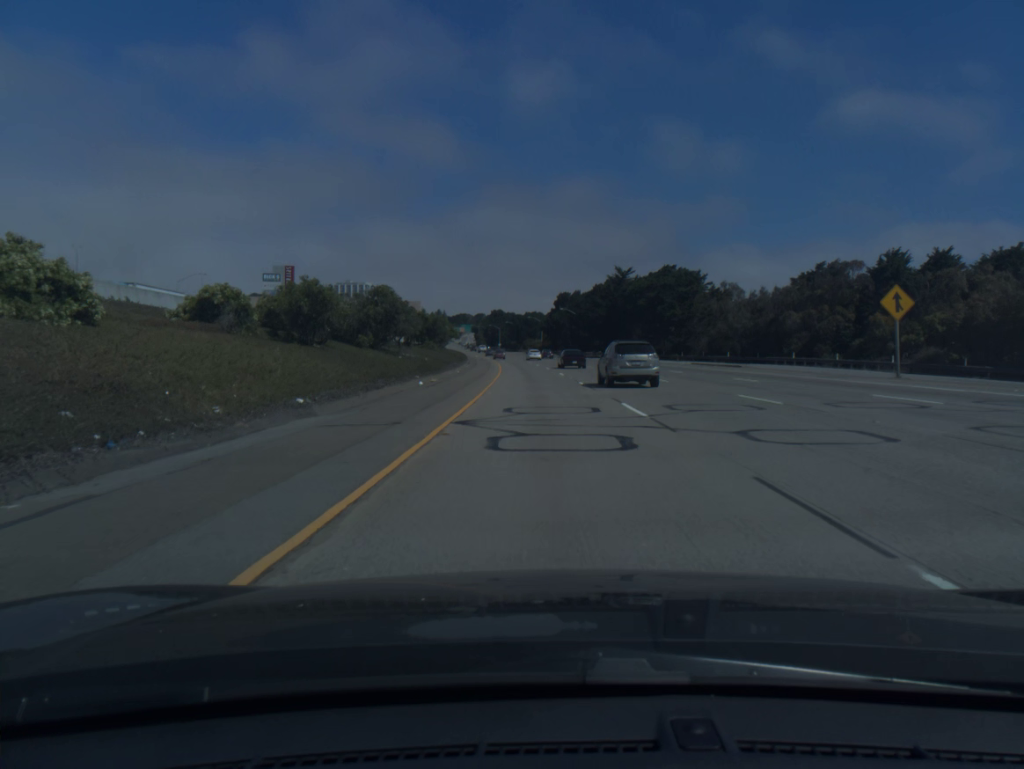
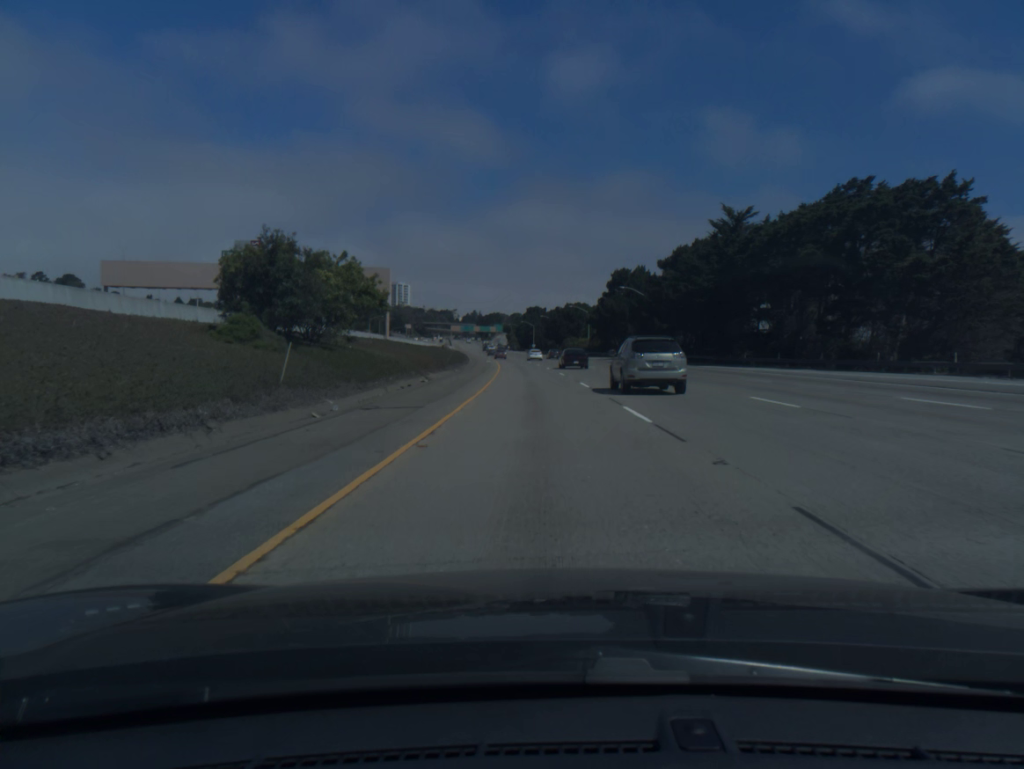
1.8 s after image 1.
(-1.4, +59.9) m; -3°
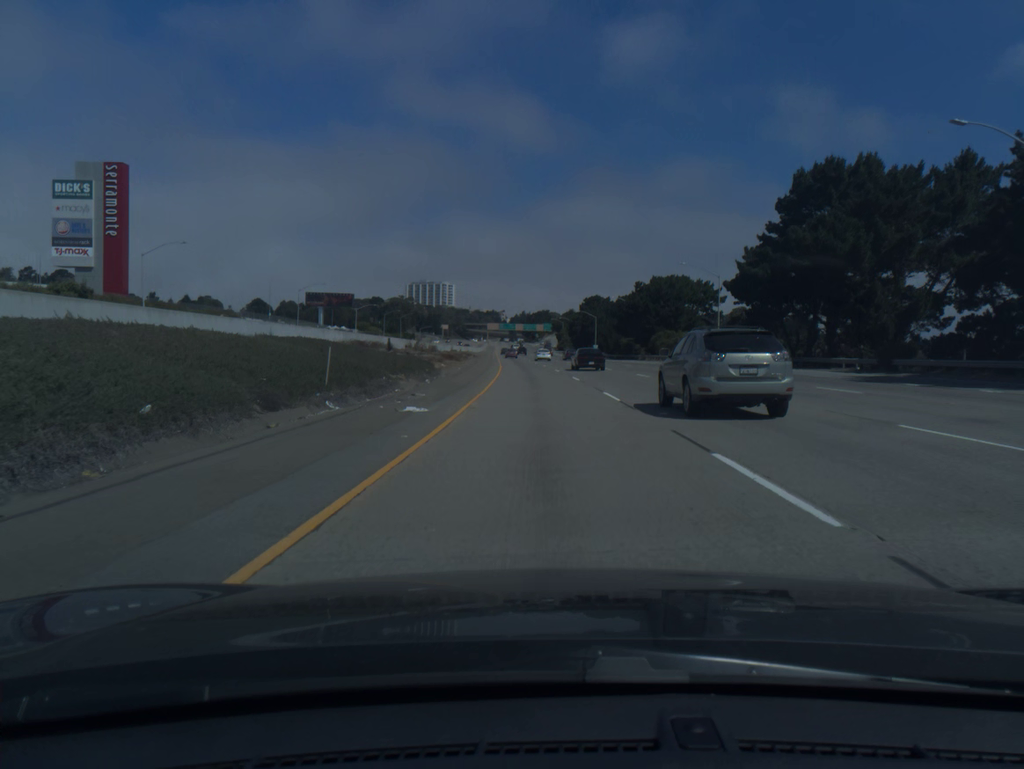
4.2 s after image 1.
(-2.8, +80.6) m; -4°
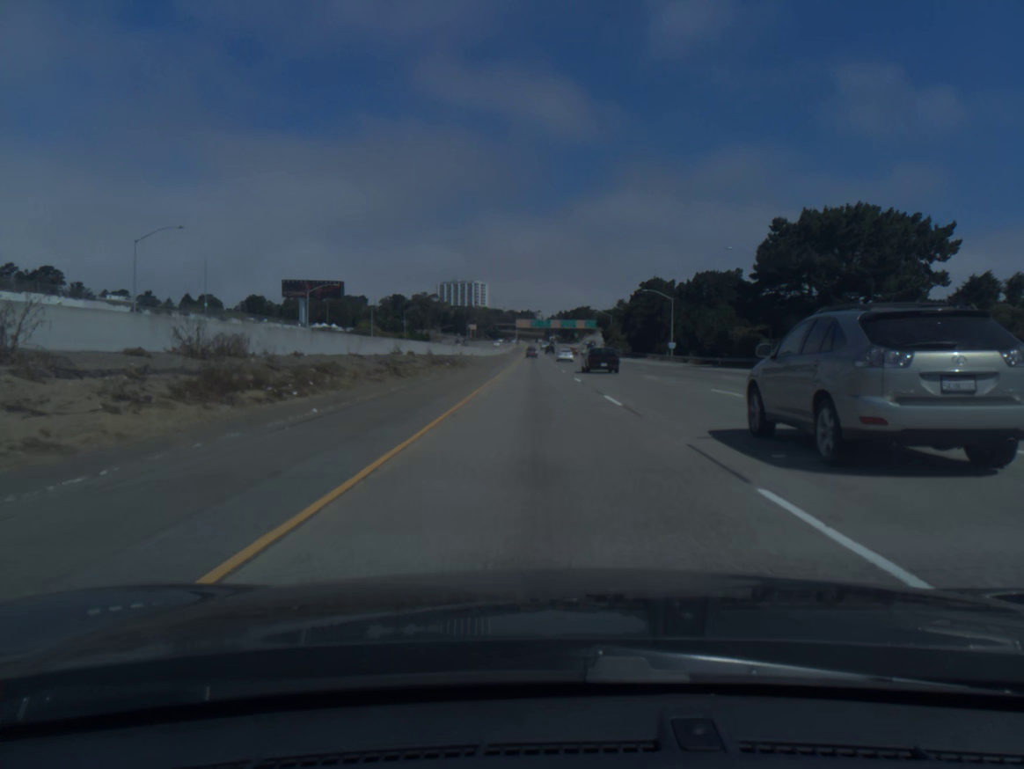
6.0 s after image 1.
(-1.4, +60.6) m; -3°
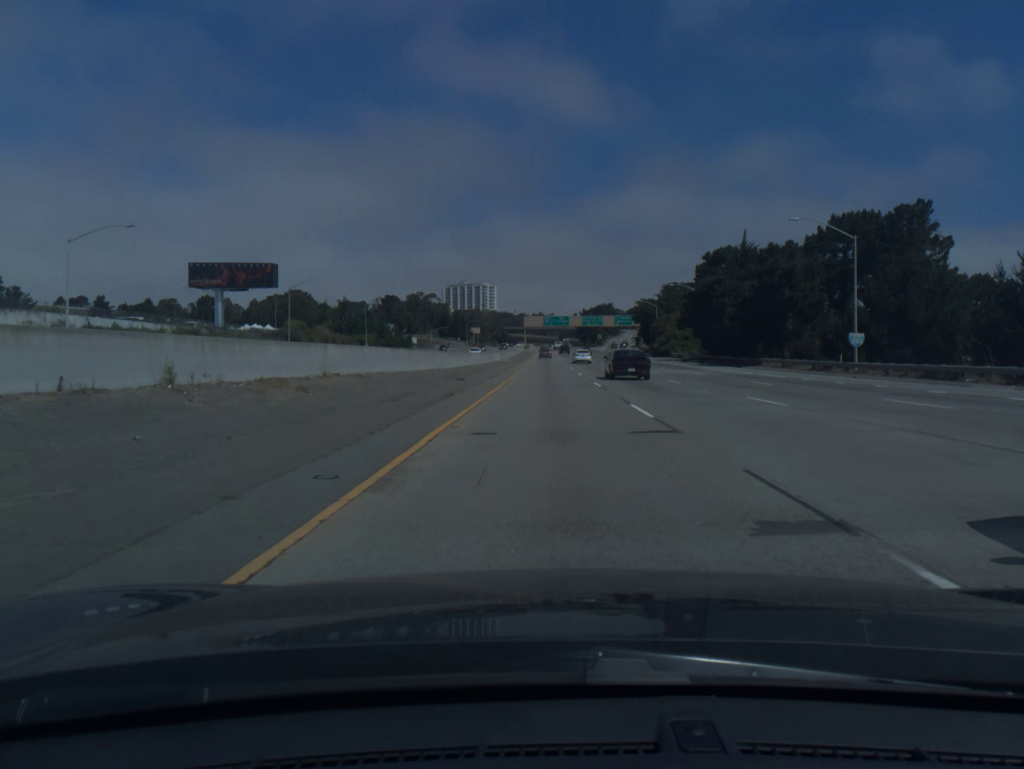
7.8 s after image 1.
(-0.9, +60.6) m; -1°
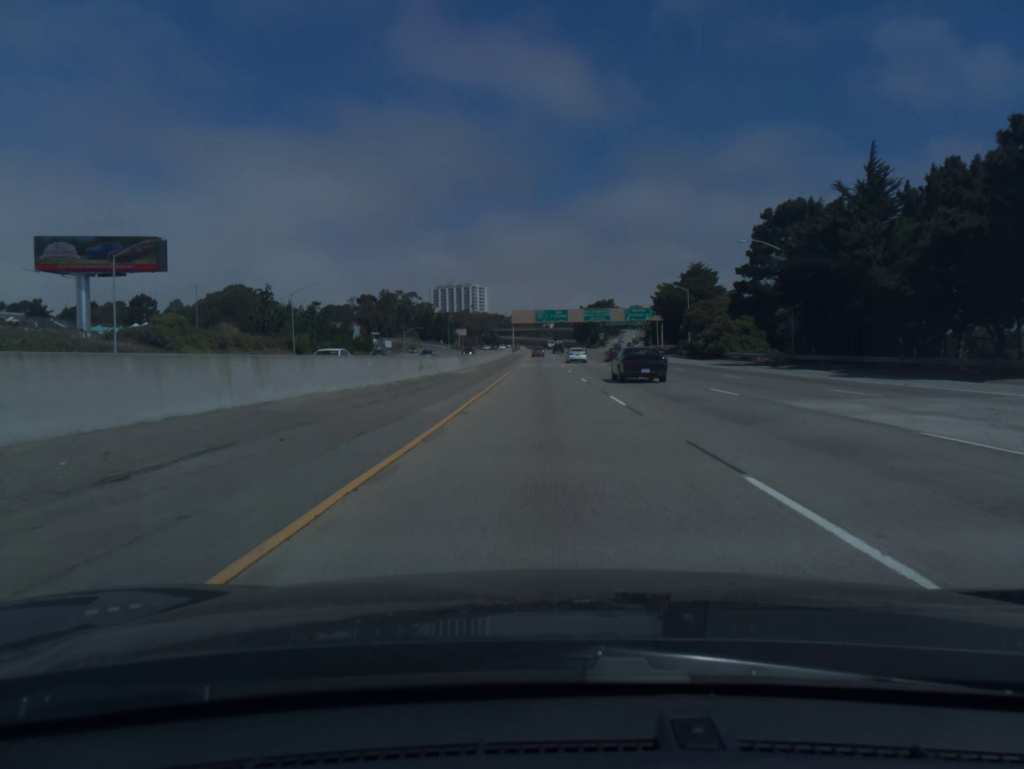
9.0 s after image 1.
(+0.2, +40.4) m; 0°
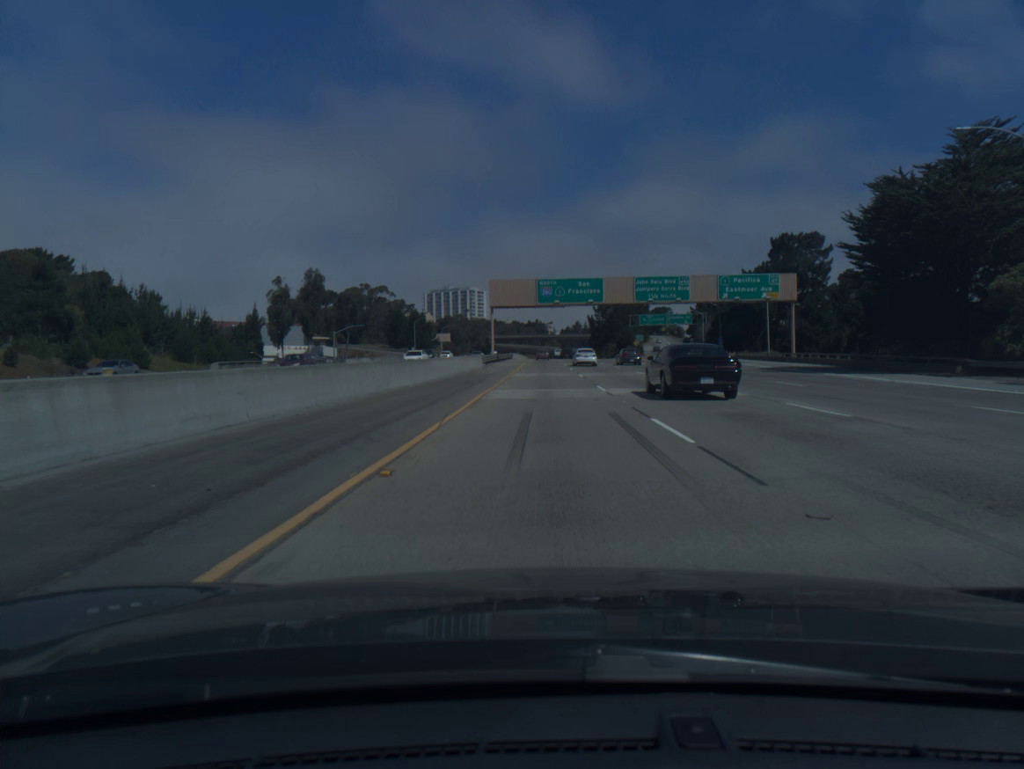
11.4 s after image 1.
(-0.4, +81.0) m; 0°
